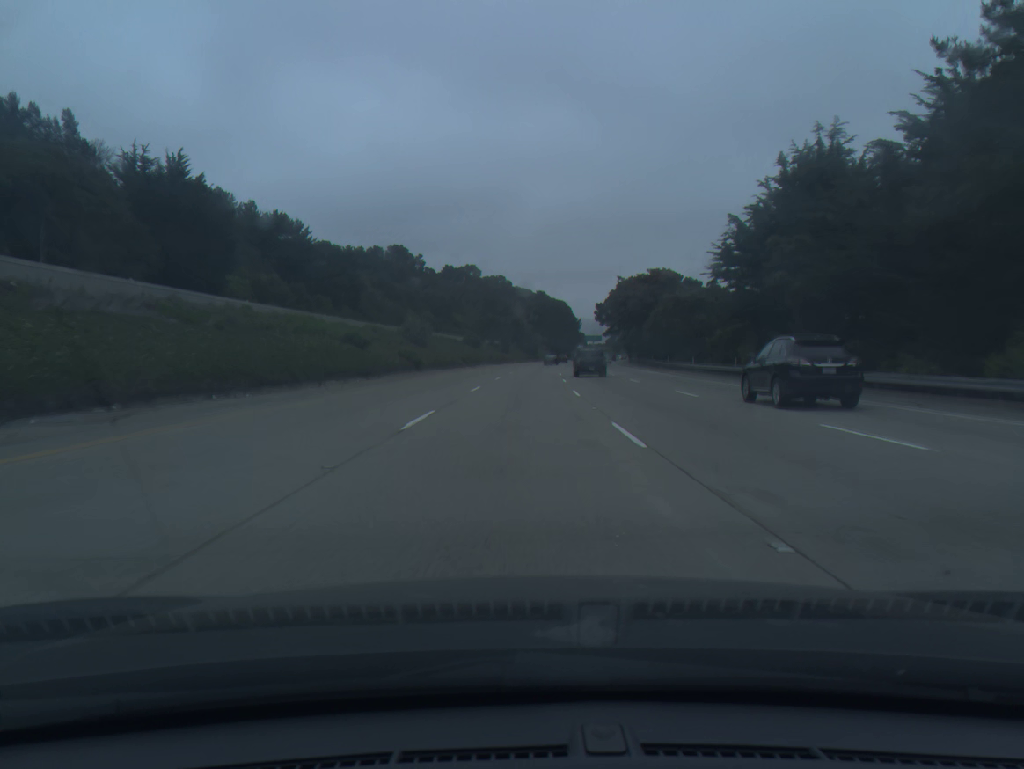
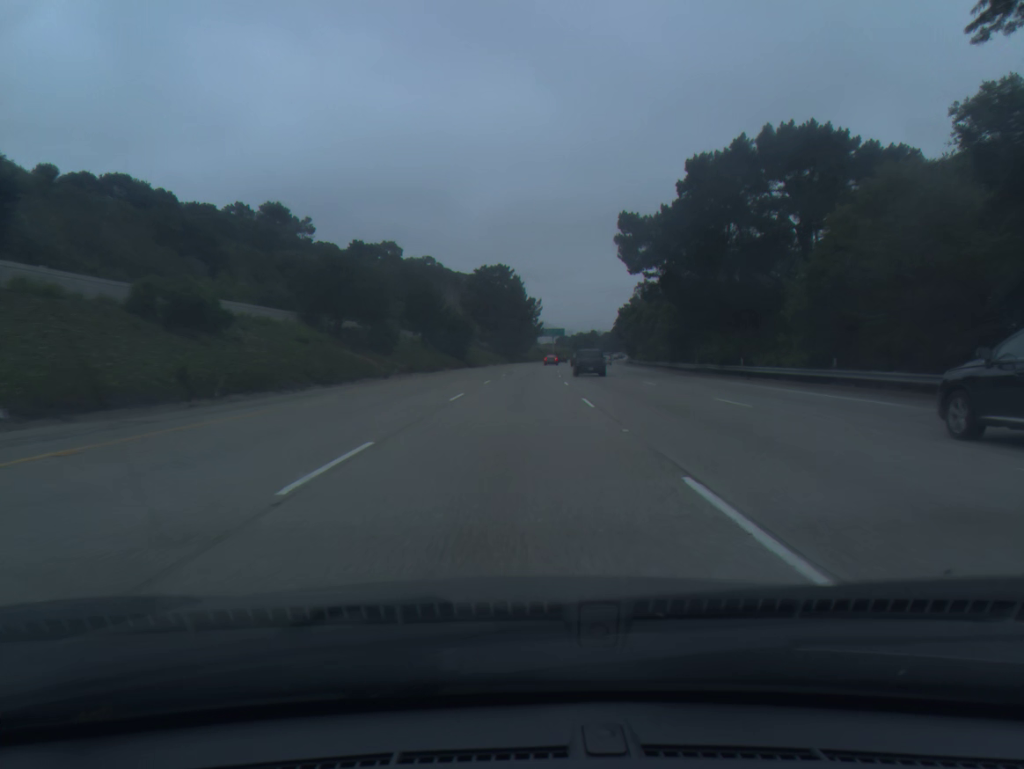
(+3.3, +94.3) m; +4°
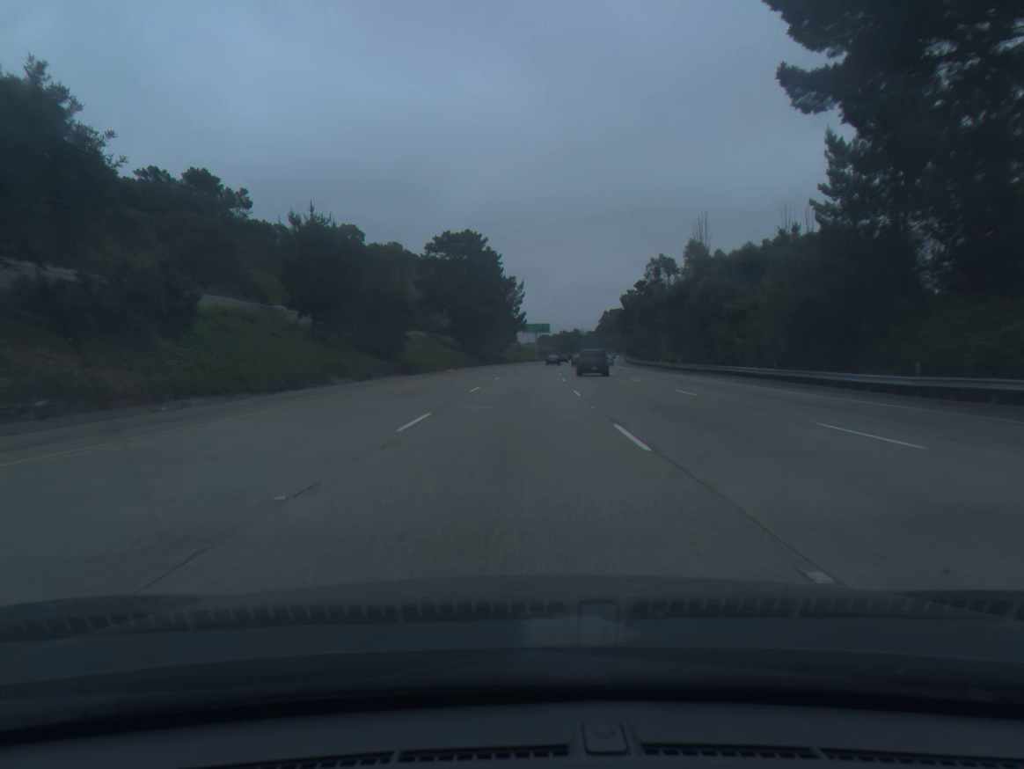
(+0.5, +37.8) m; +2°
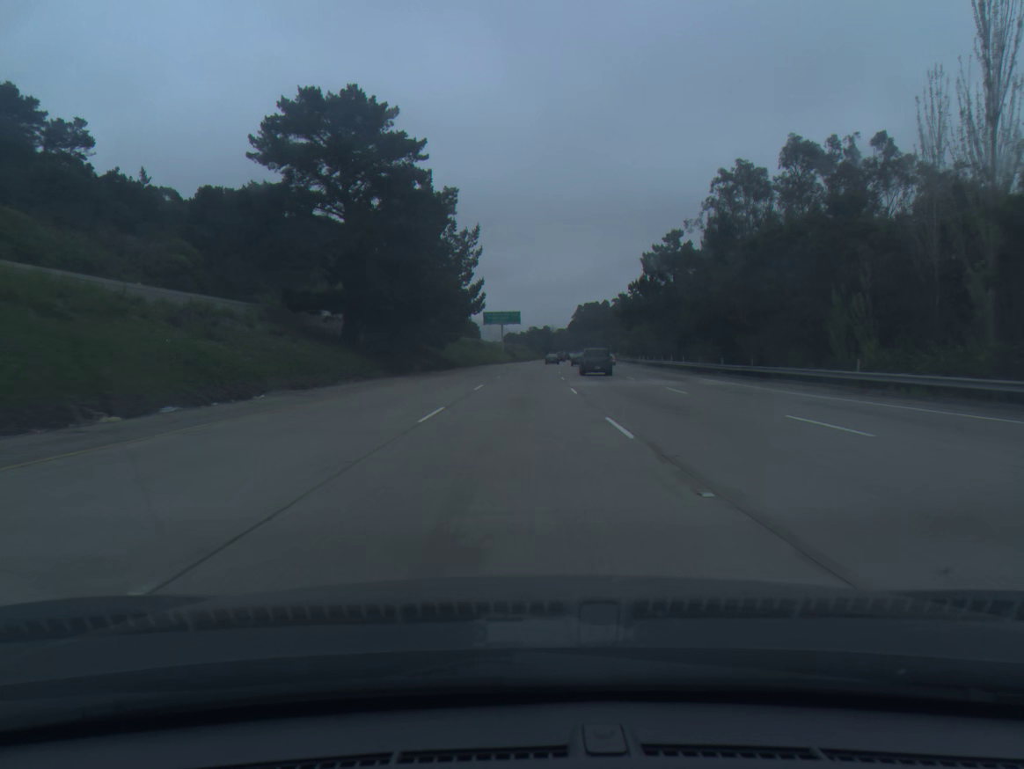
(+1.1, +56.7) m; +2°
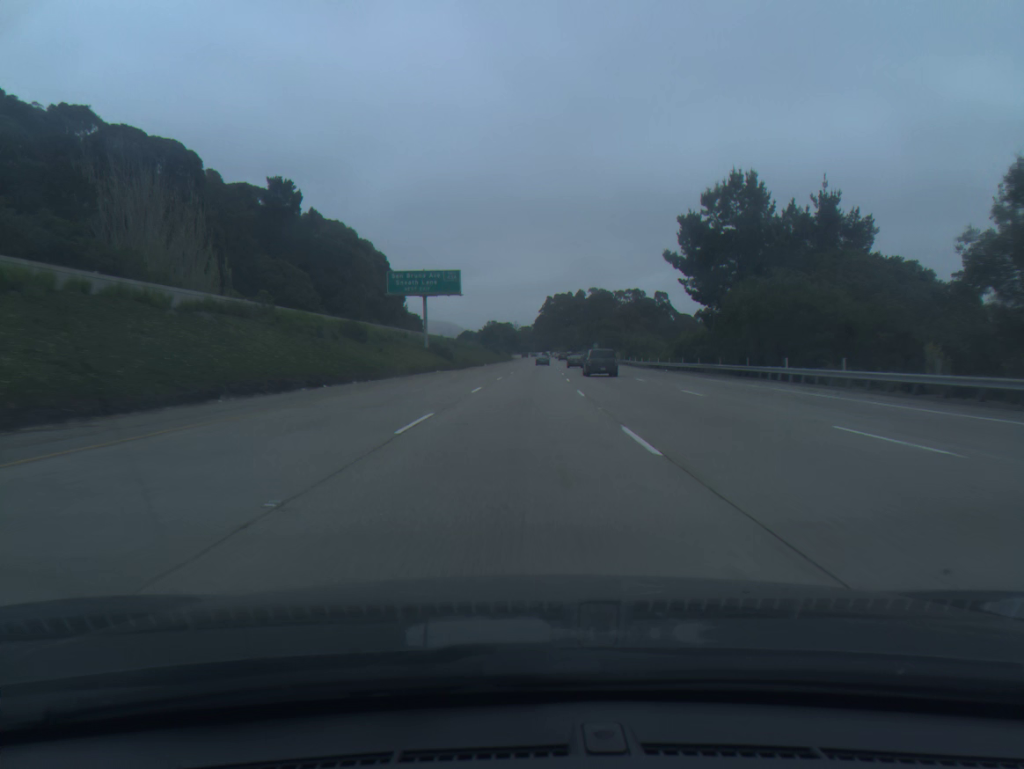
(+2.2, +75.5) m; +3°
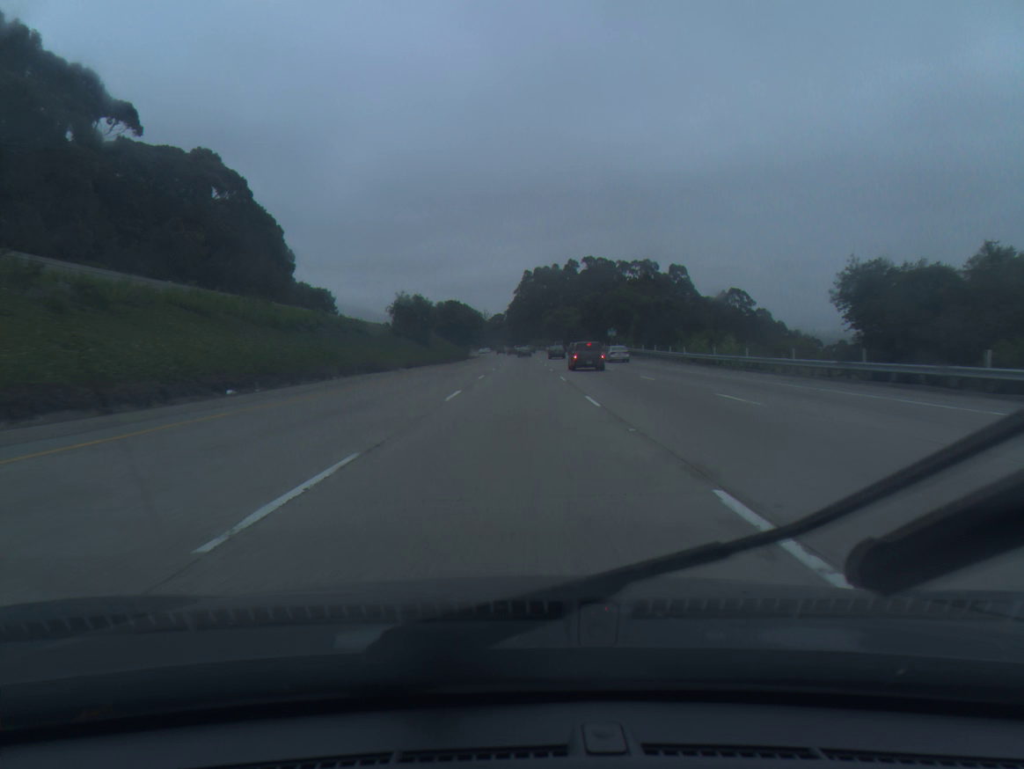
(+2.8, +94.2) m; +2°
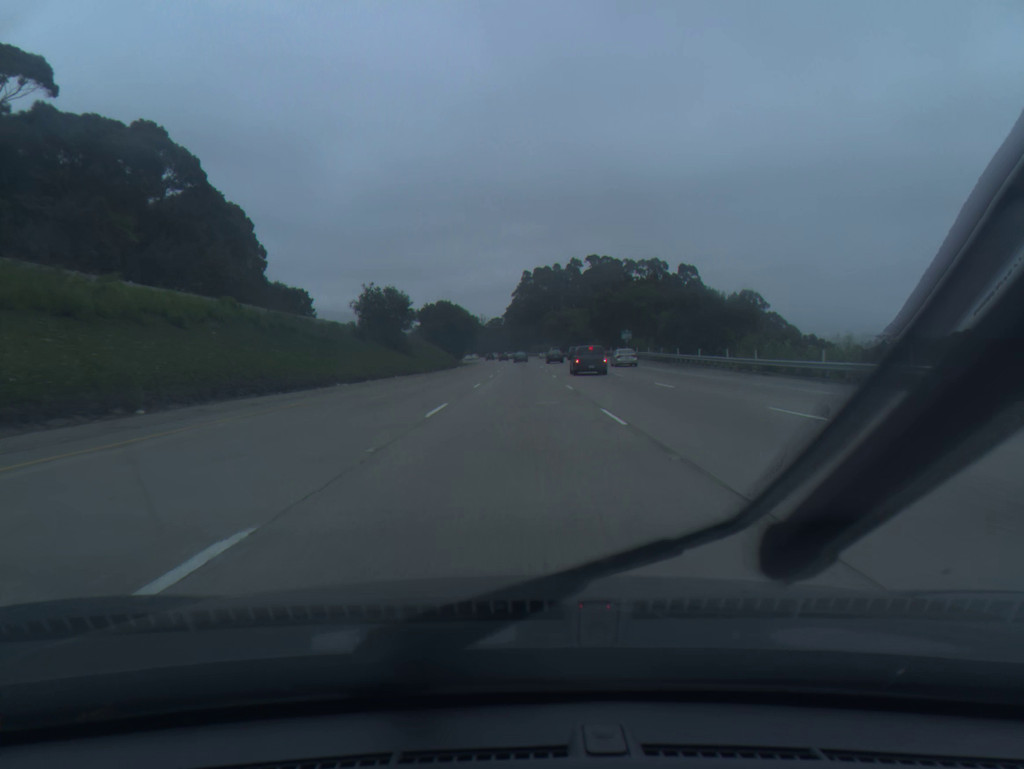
(0.0, +18.9) m; 0°
